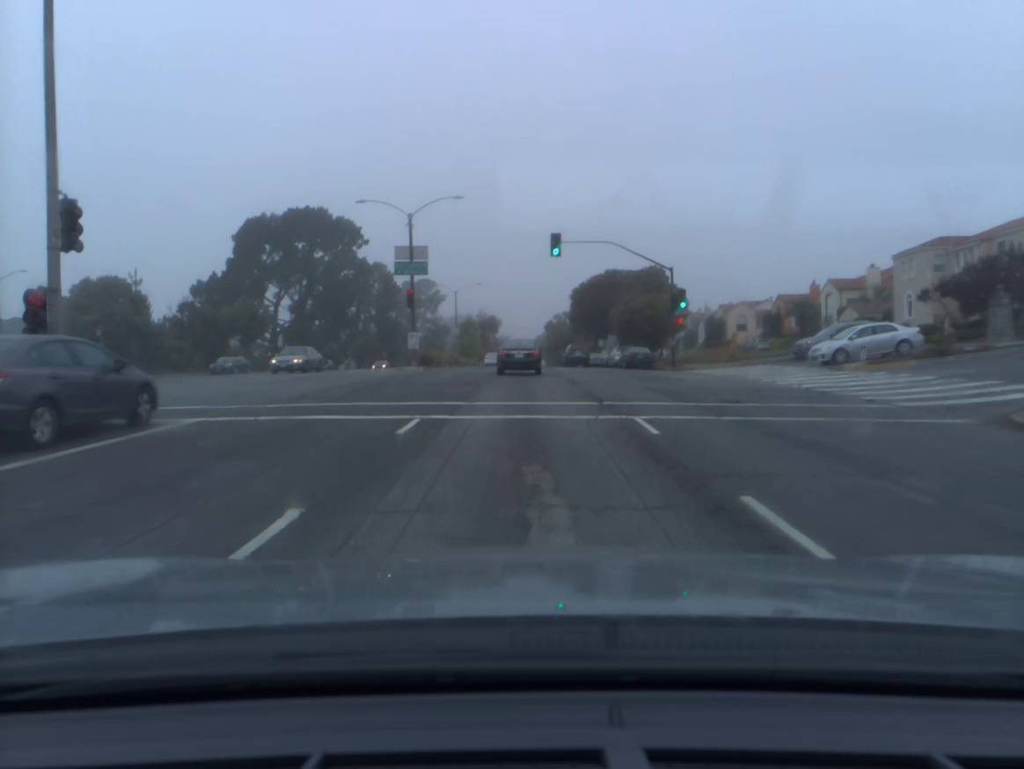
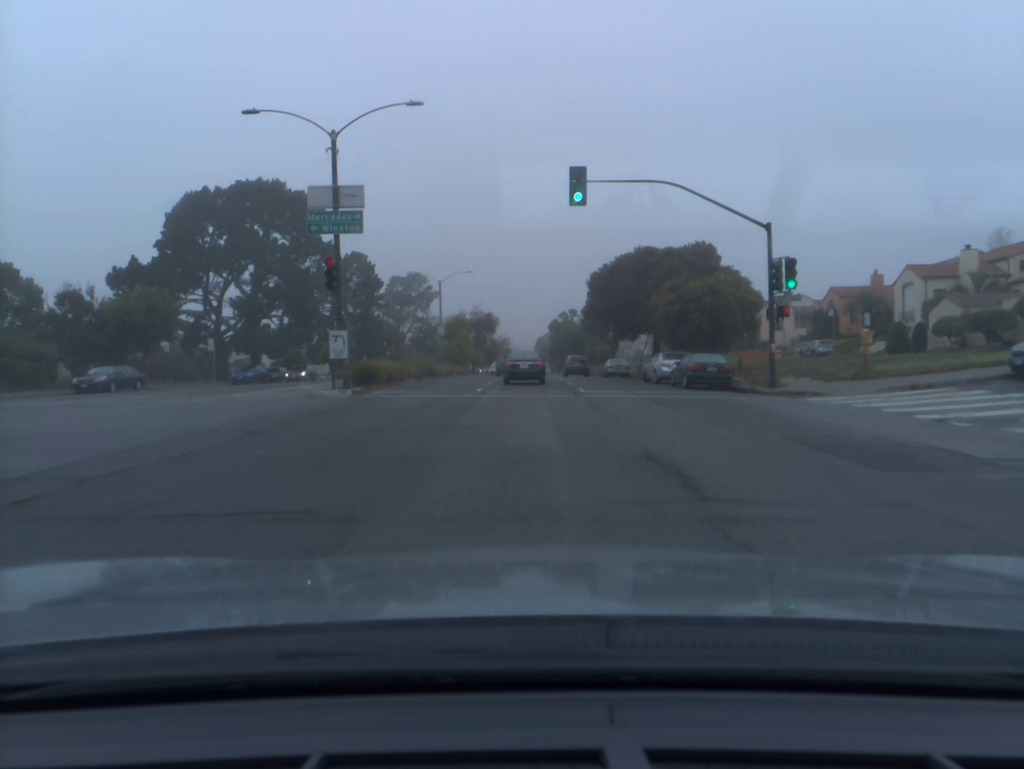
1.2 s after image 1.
(0.0, +17.4) m; 0°
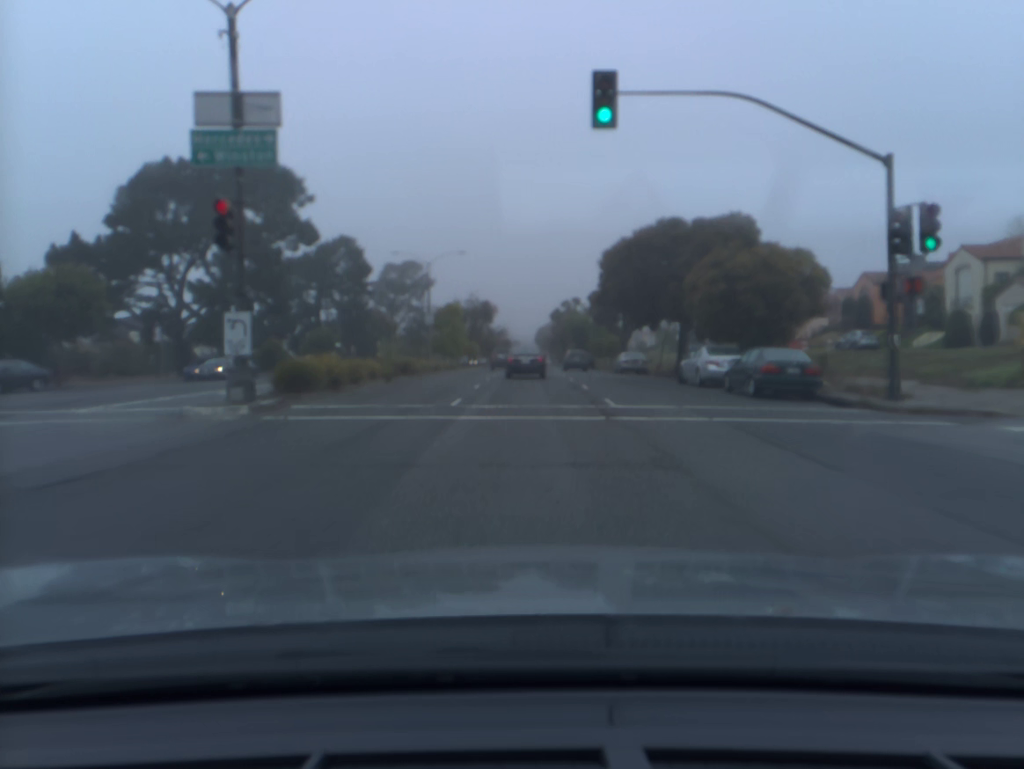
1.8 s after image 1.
(0.0, +9.1) m; 0°
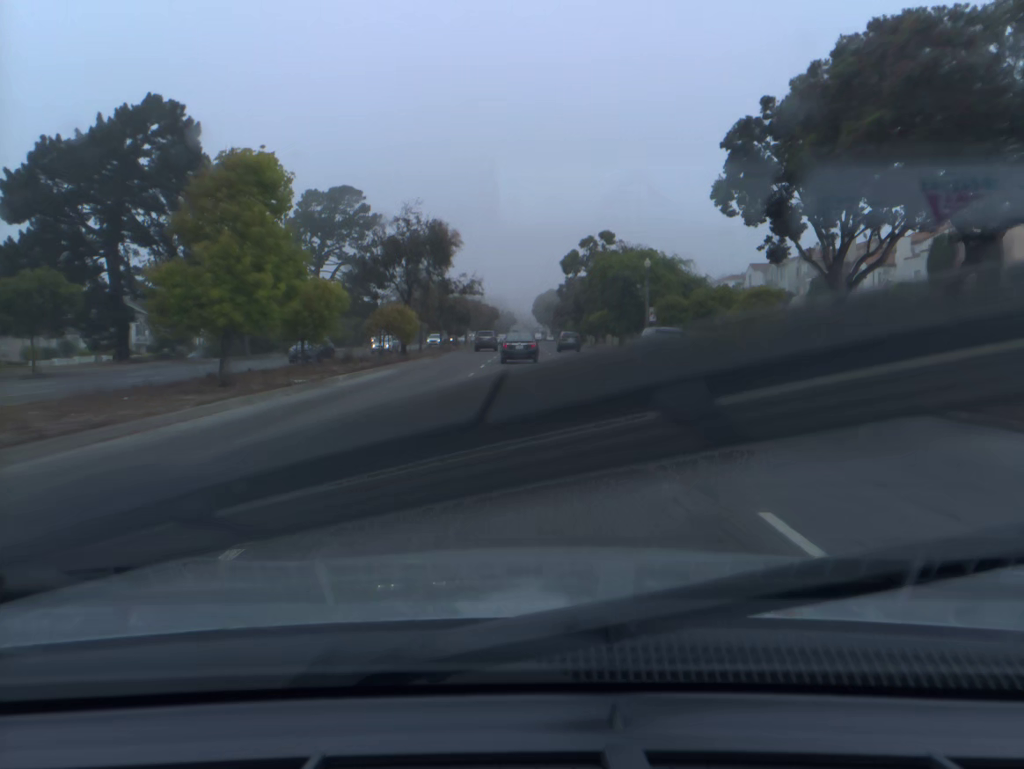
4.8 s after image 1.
(+0.3, +49.5) m; 0°
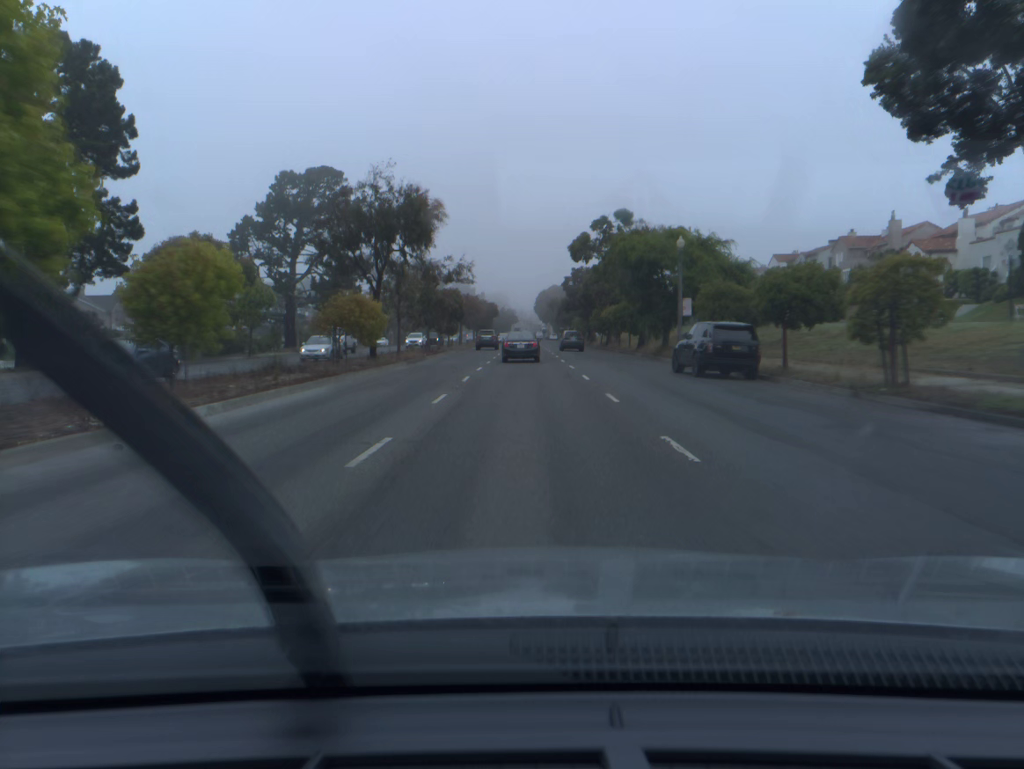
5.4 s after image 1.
(0.0, +10.4) m; 0°
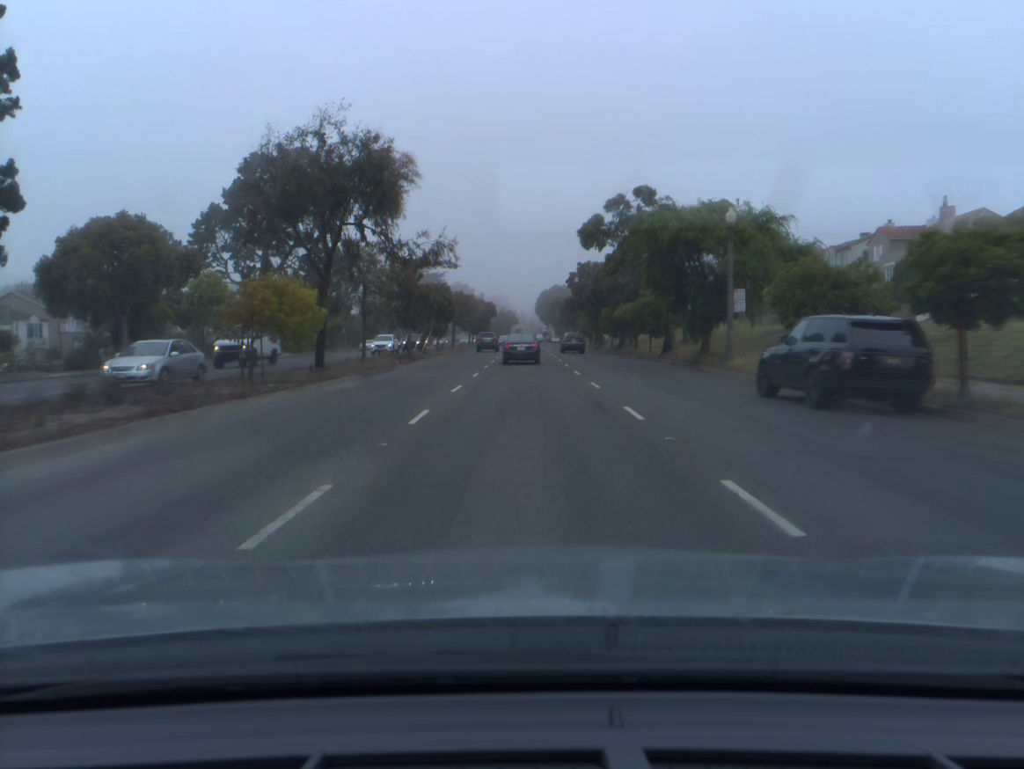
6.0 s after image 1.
(0.0, +10.5) m; 0°
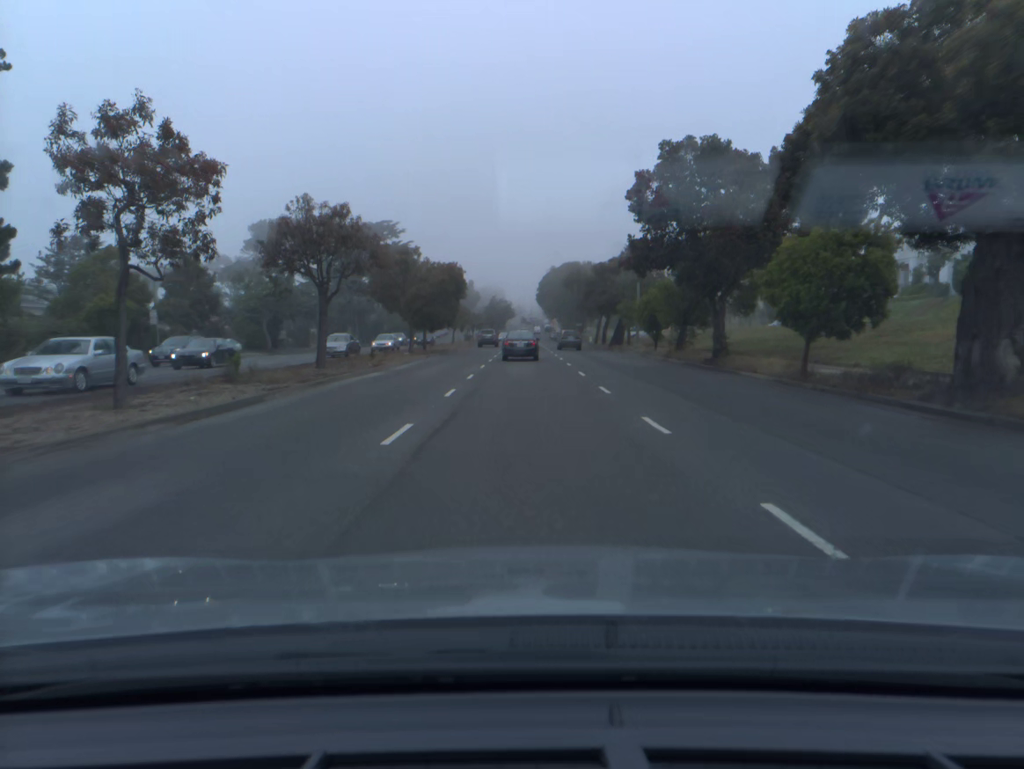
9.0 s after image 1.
(-0.1, +53.0) m; 0°
